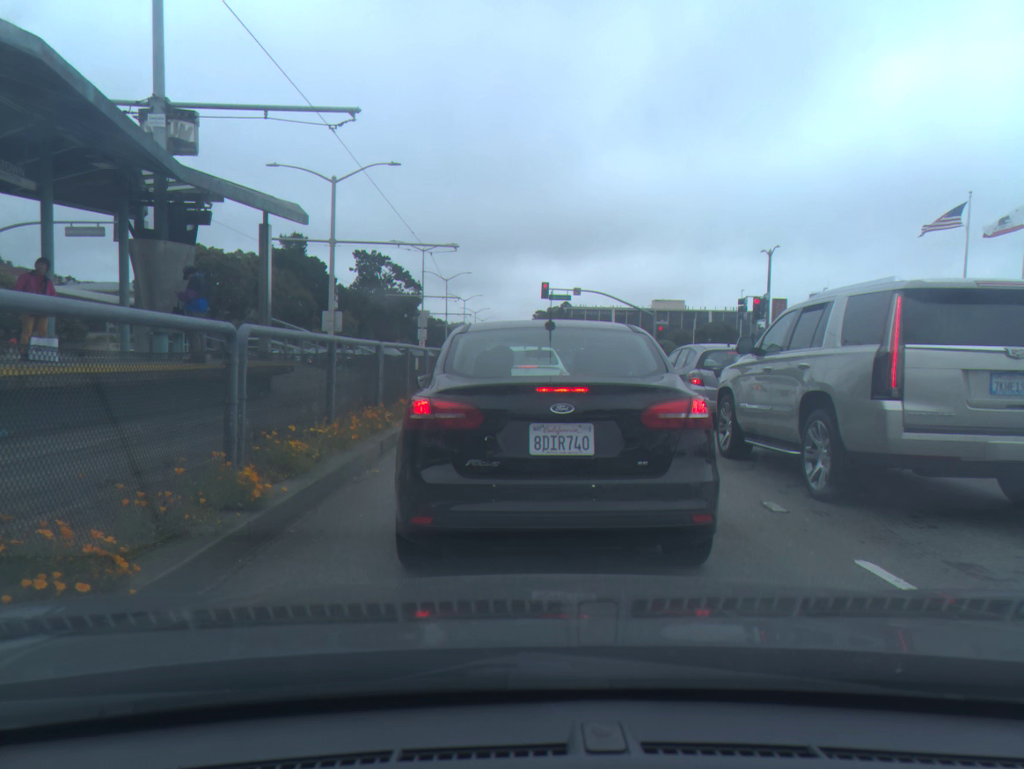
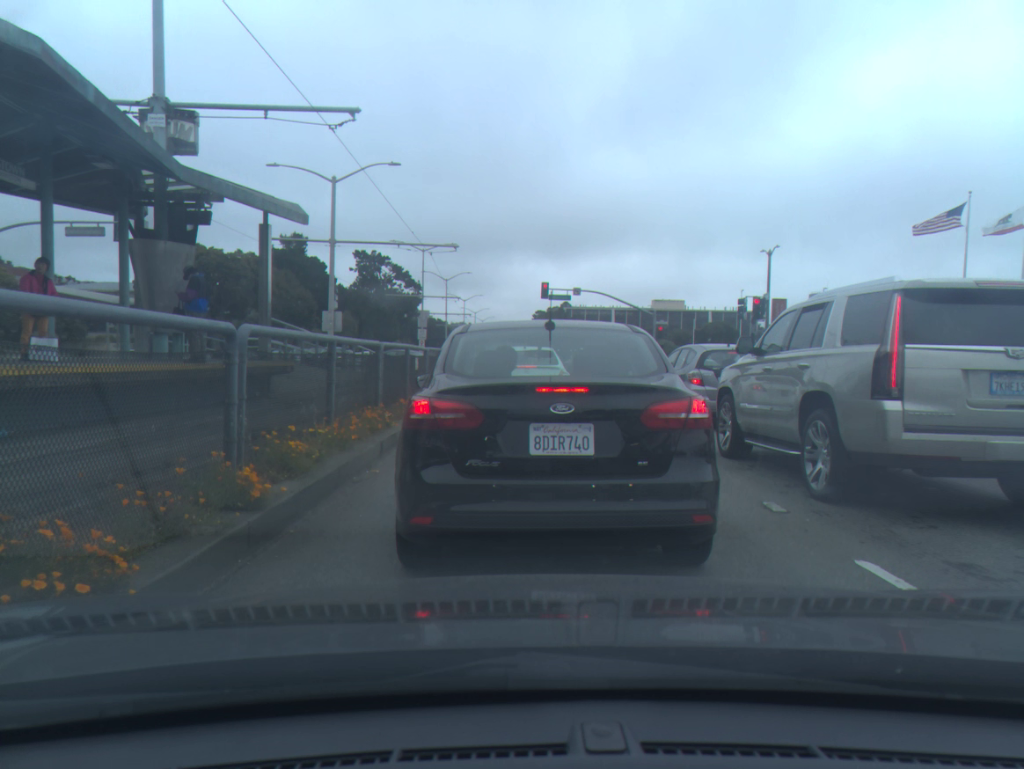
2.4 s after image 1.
(0.0, 0.0) m; 0°
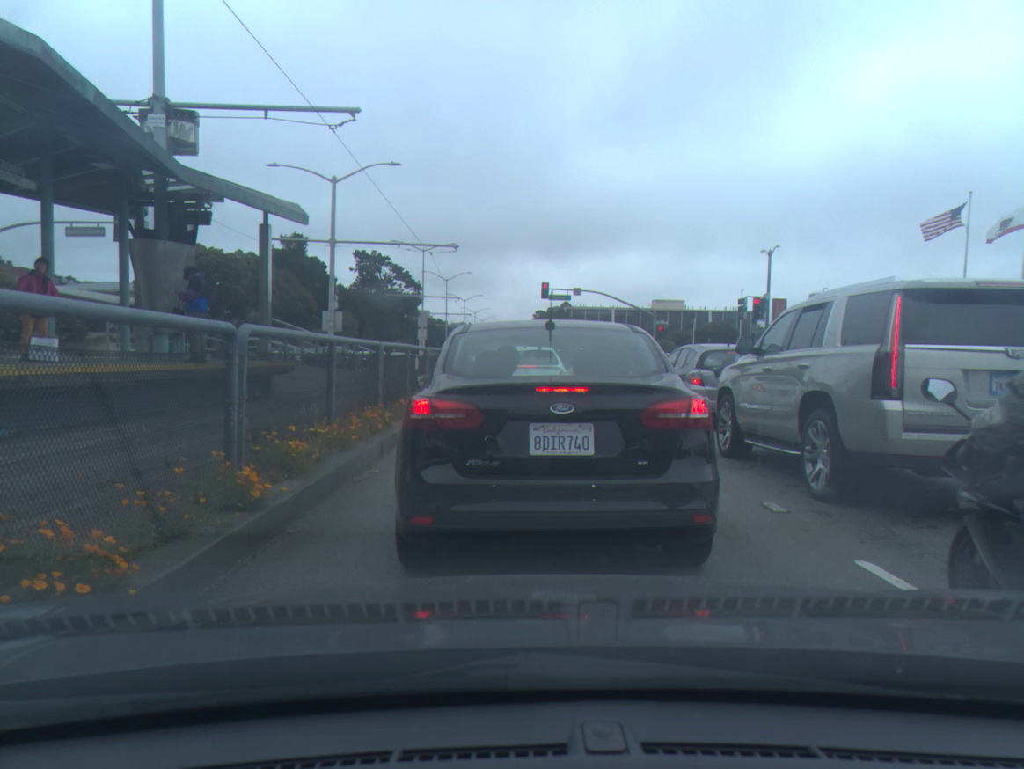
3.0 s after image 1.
(0.0, 0.0) m; 0°
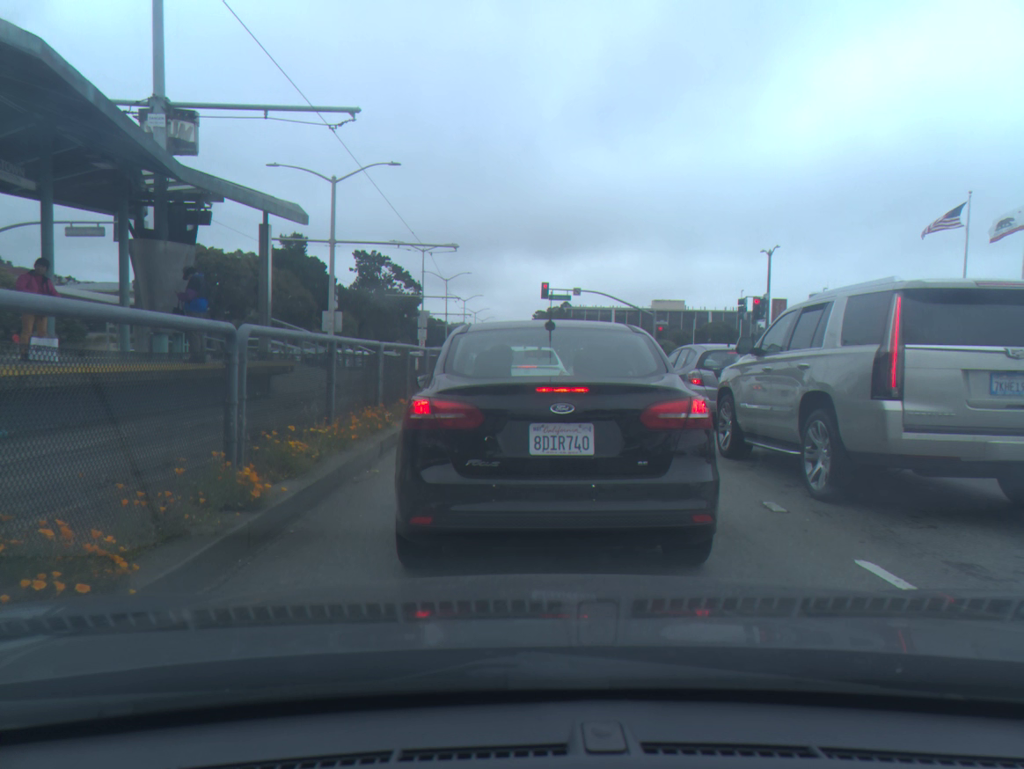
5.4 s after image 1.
(0.0, 0.0) m; 0°
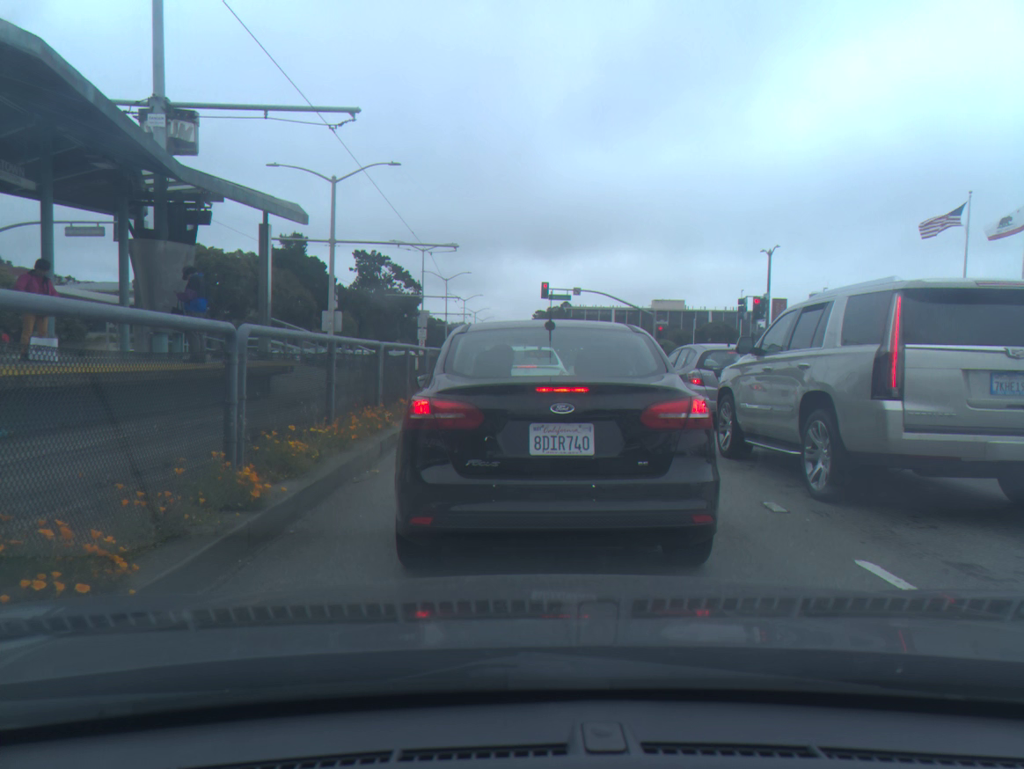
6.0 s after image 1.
(0.0, 0.0) m; 0°
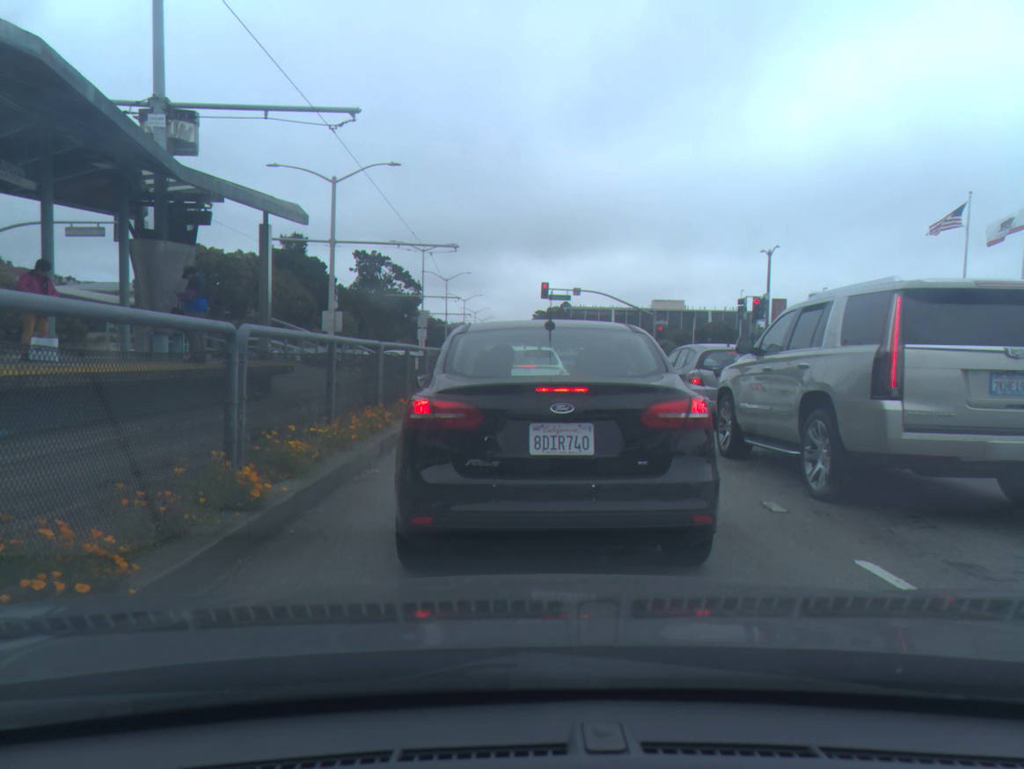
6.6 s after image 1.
(0.0, 0.0) m; 0°
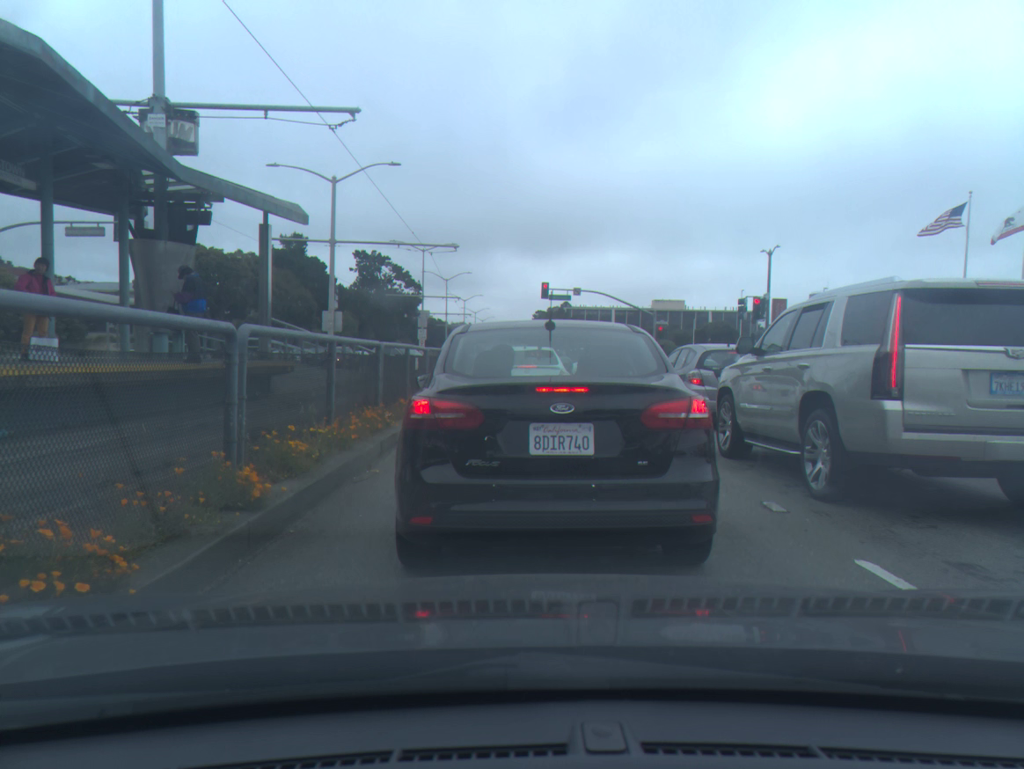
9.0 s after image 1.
(0.0, 0.0) m; 0°
